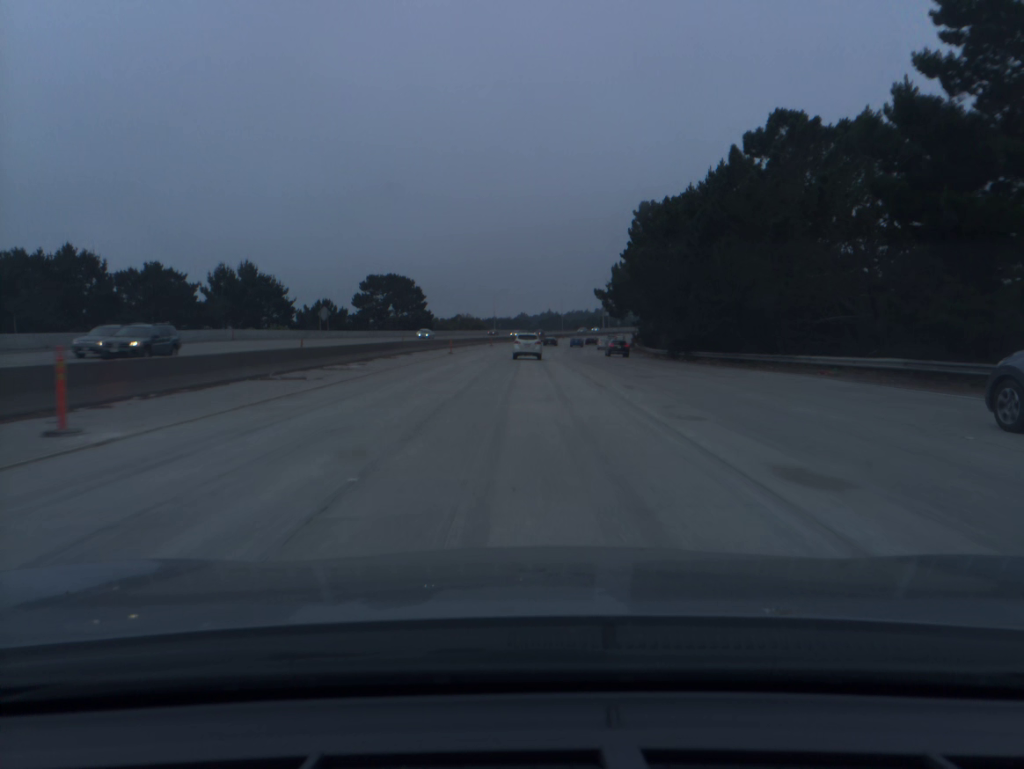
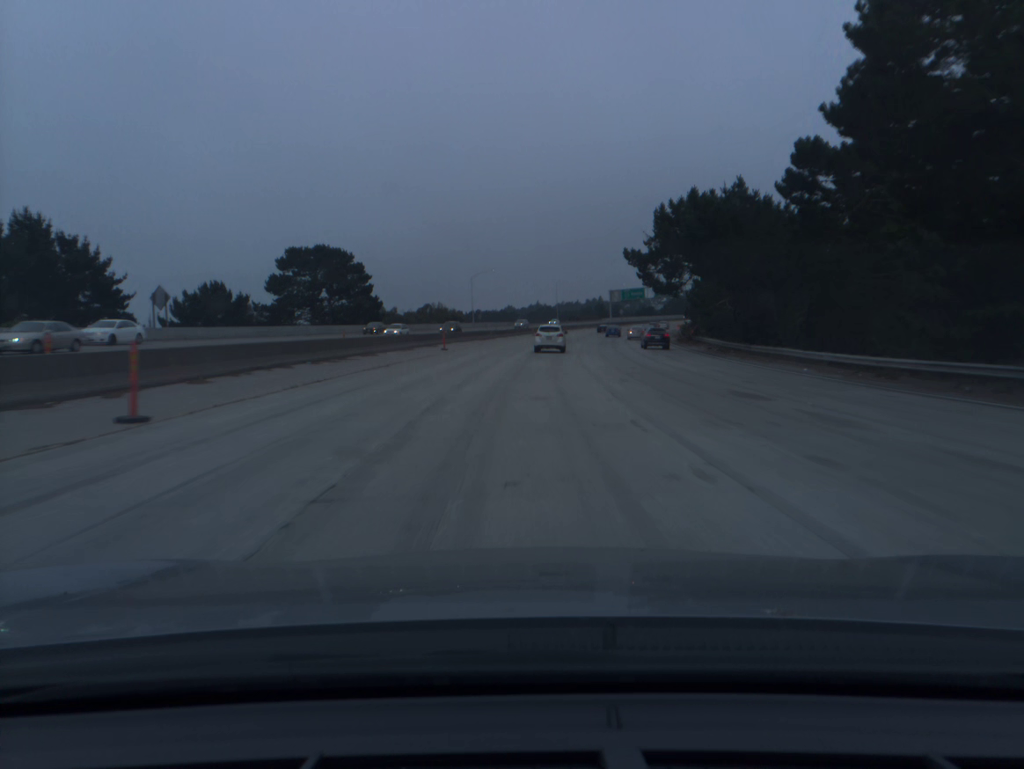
(+0.2, +47.5) m; +1°
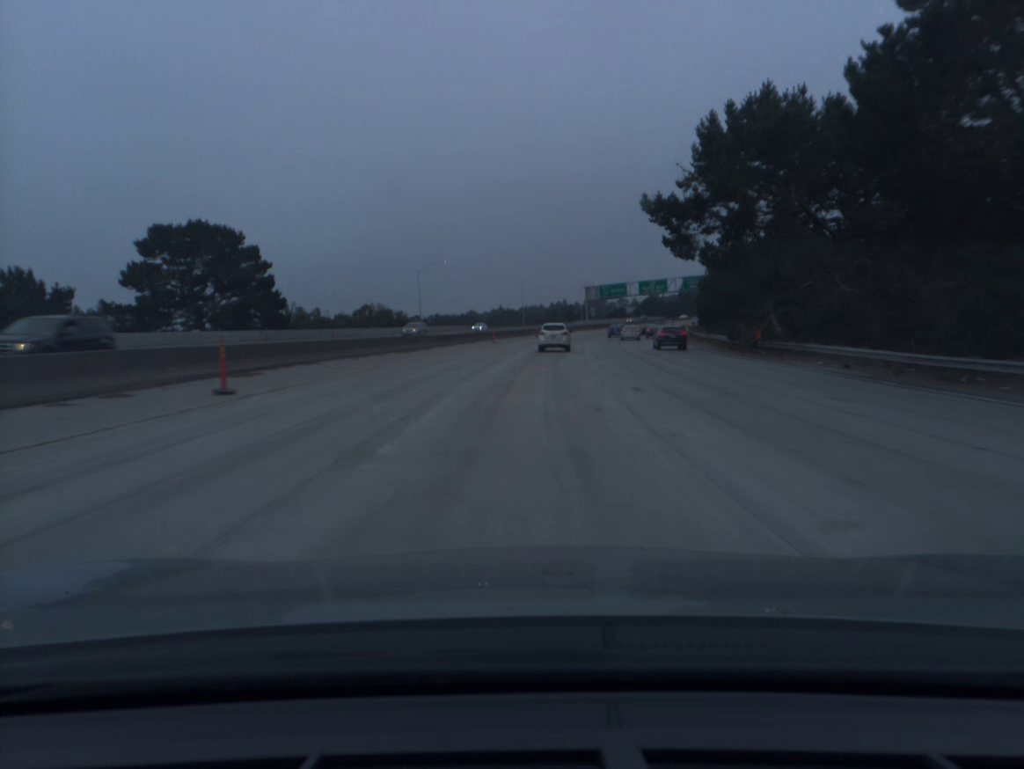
(+0.6, +31.0) m; +3°
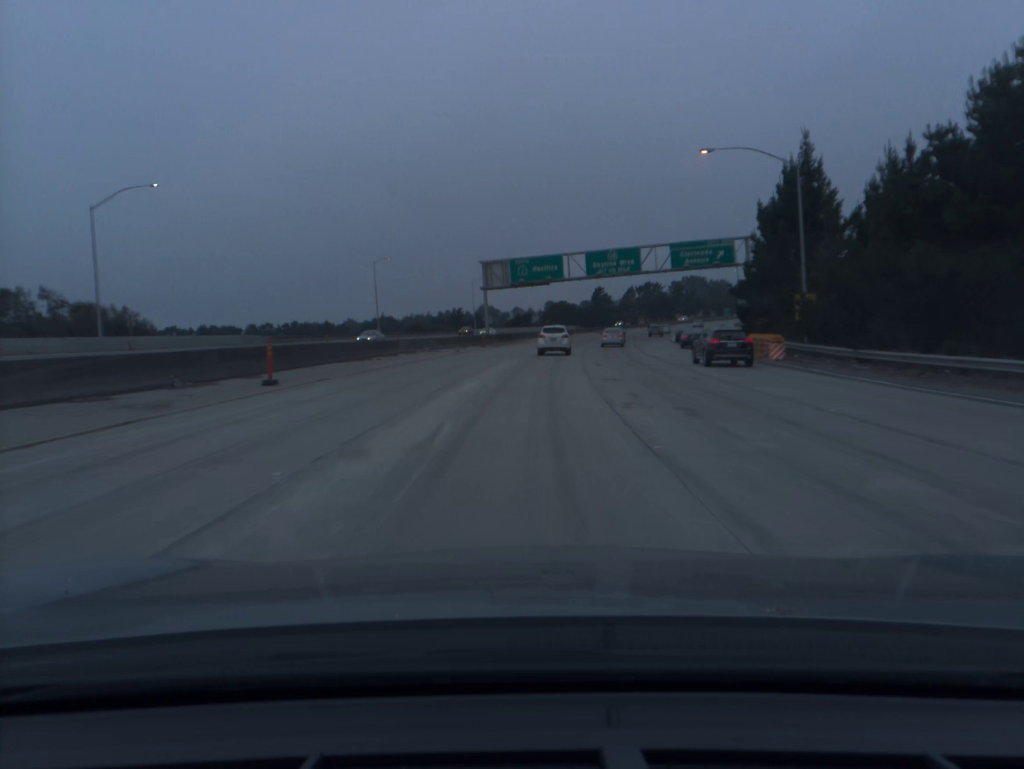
(+5.2, +75.2) m; +8°
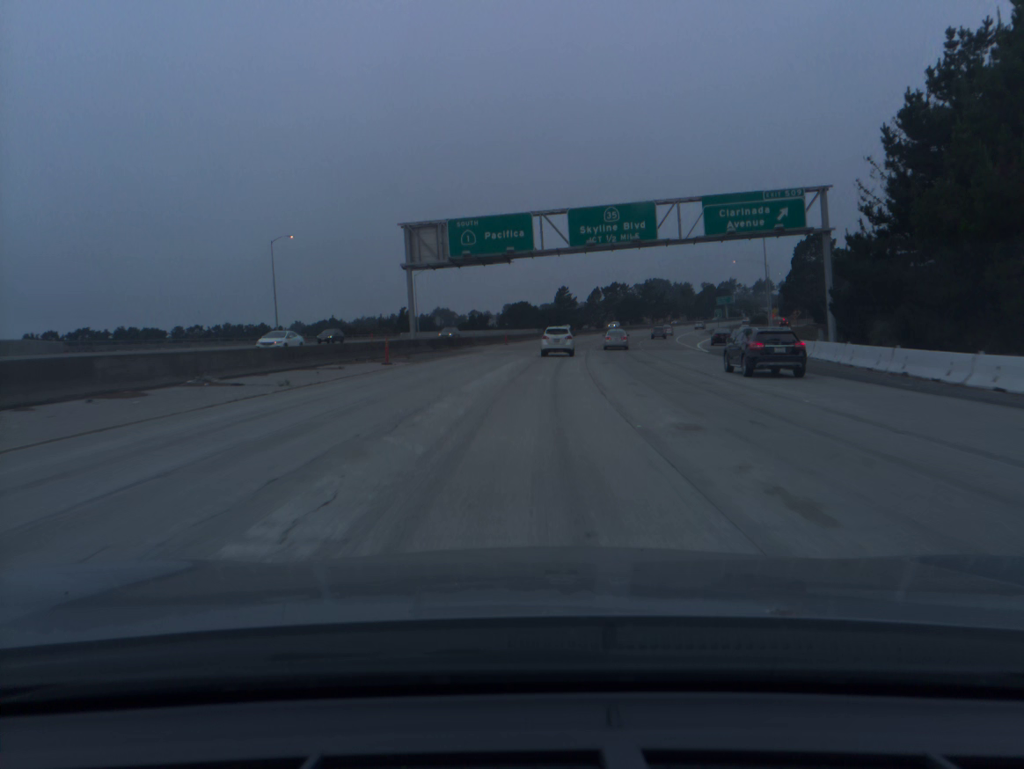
(+0.8, +29.5) m; +3°
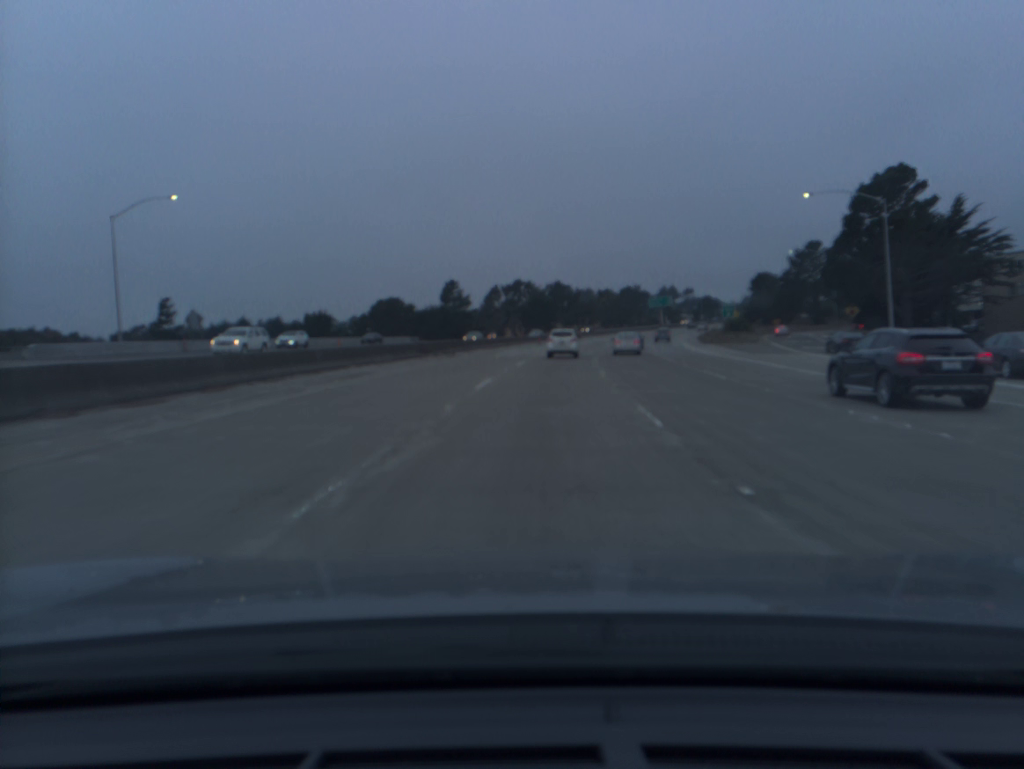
(+4.9, +72.3) m; +8°
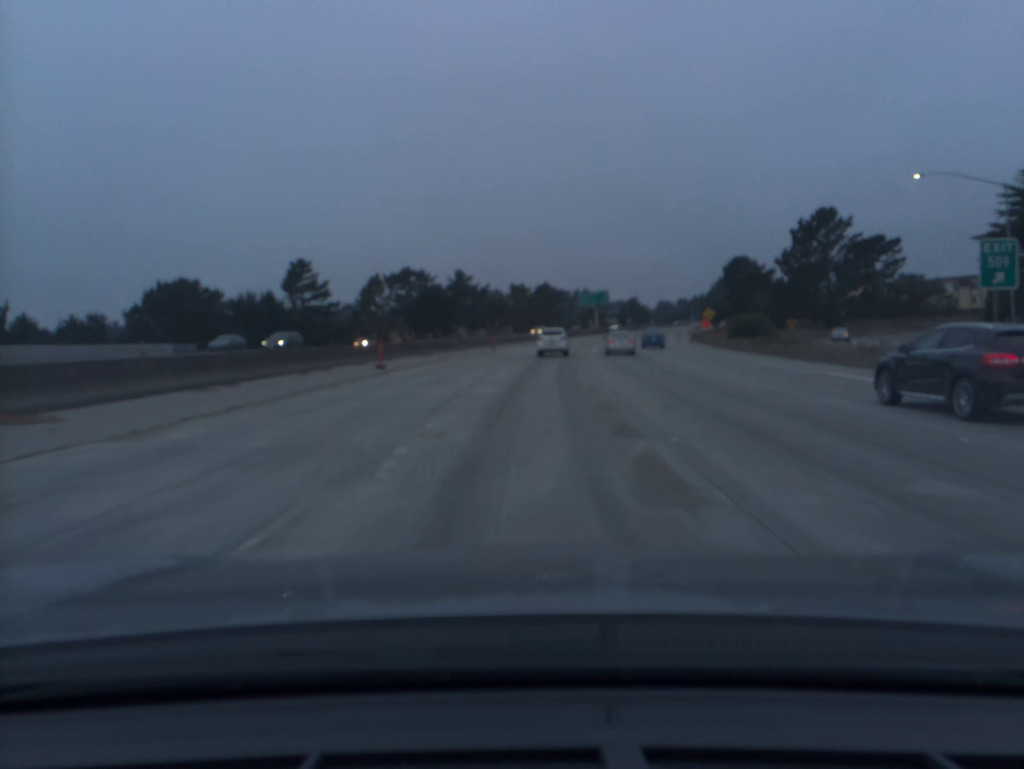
(+3.8, +58.4) m; +7°
